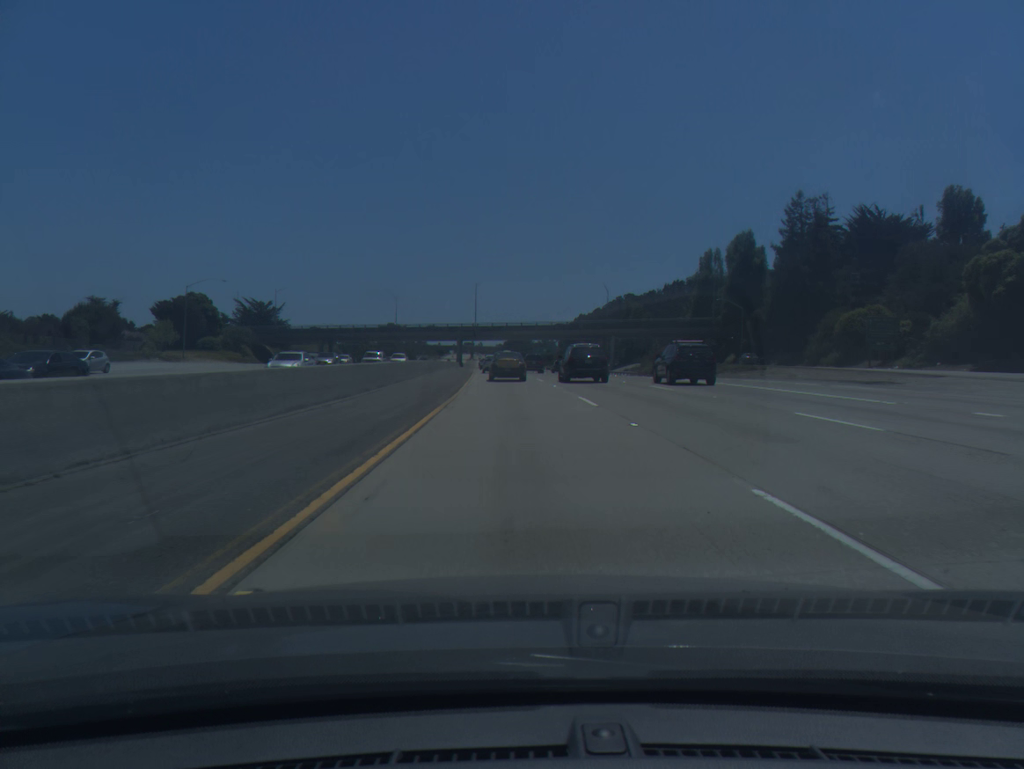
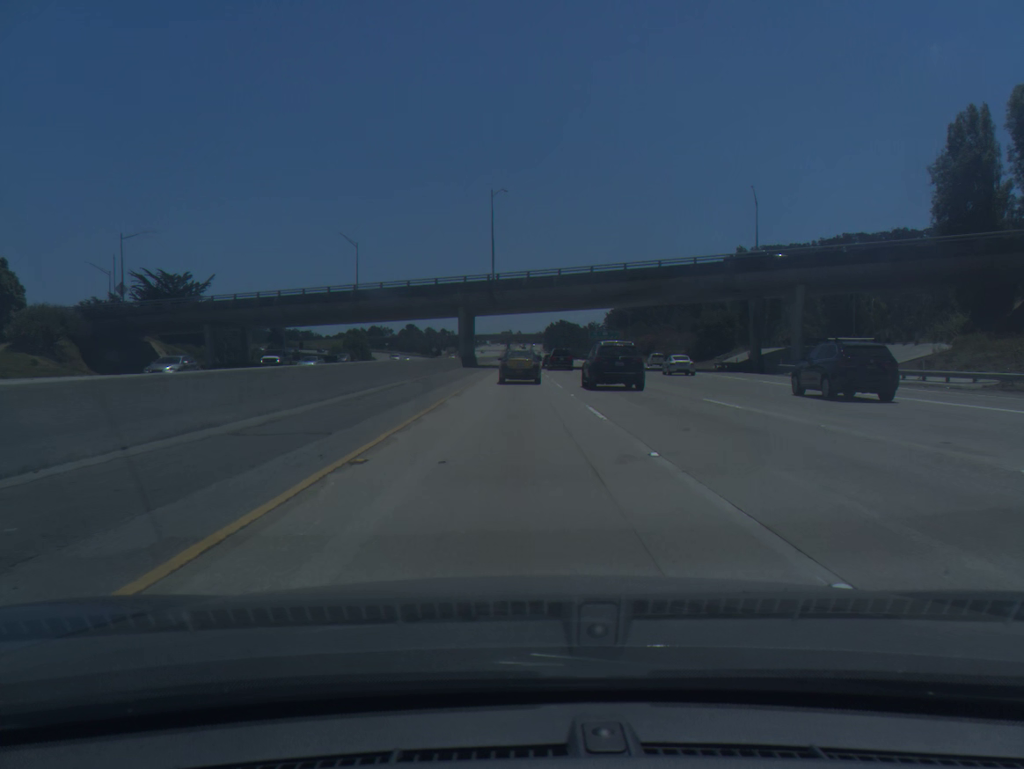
(-2.8, +82.7) m; -3°
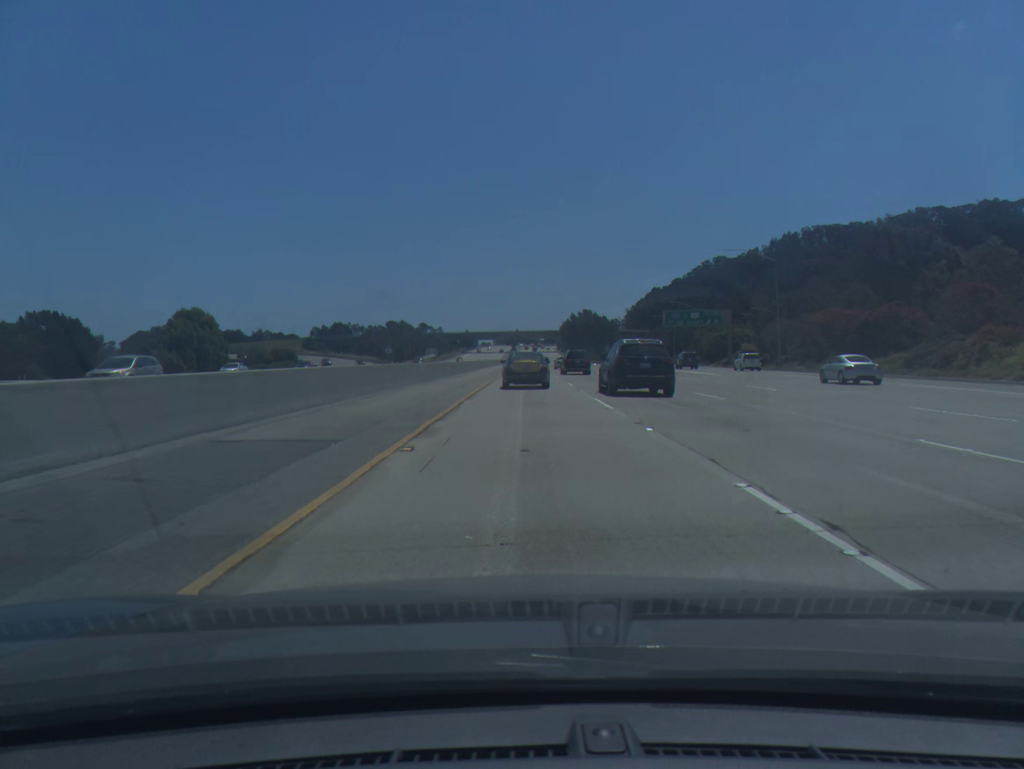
(-0.4, +101.0) m; 0°
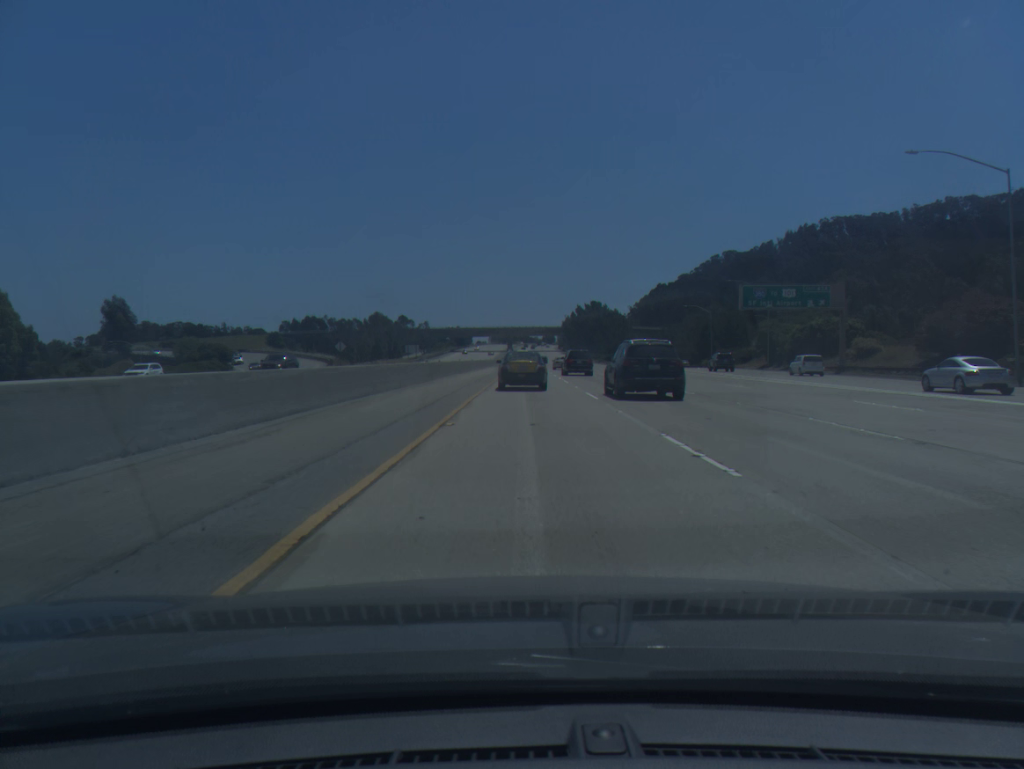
(0.0, +39.7) m; 0°
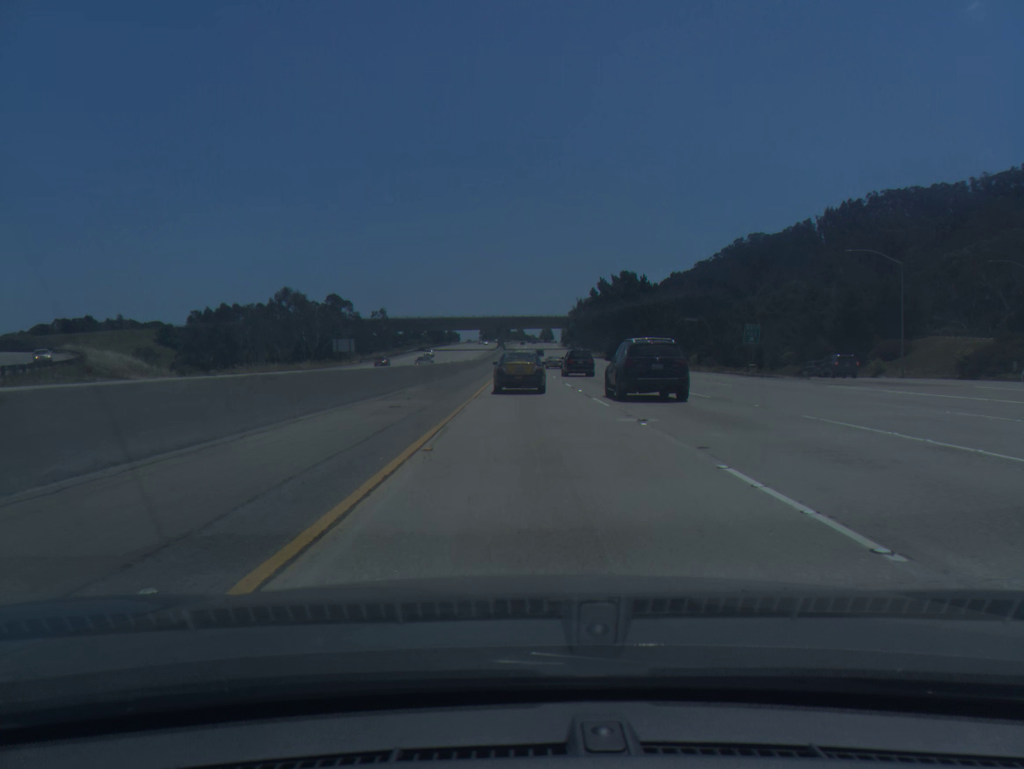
(+0.2, +77.8) m; 0°
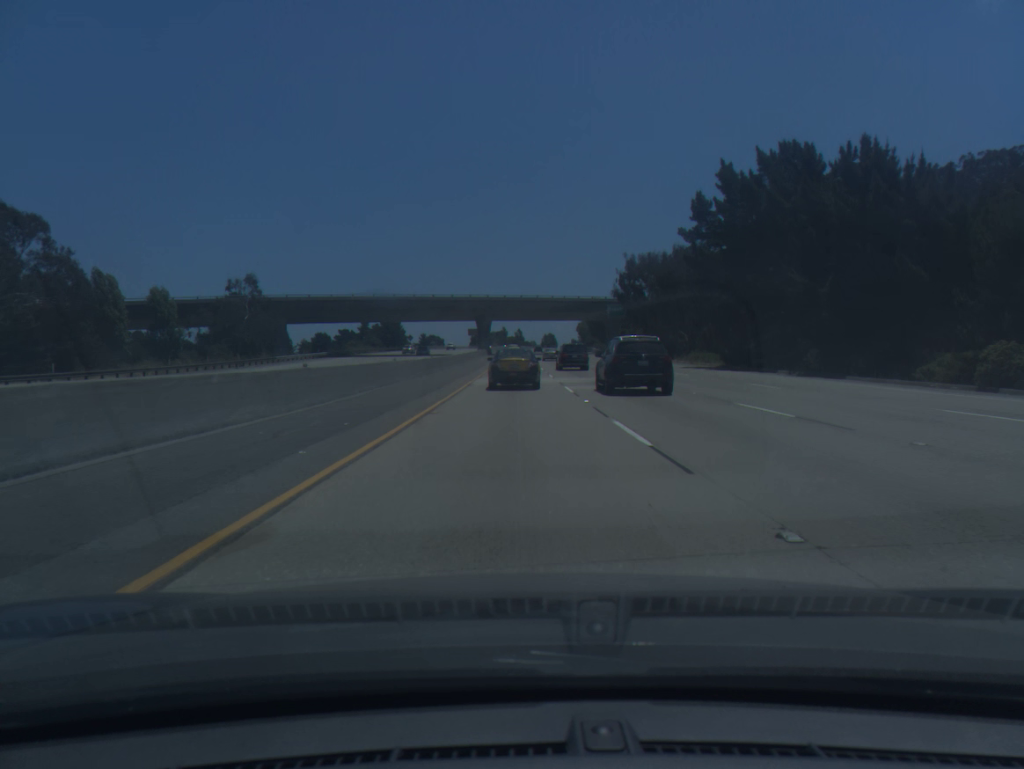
(+0.2, +94.7) m; 0°
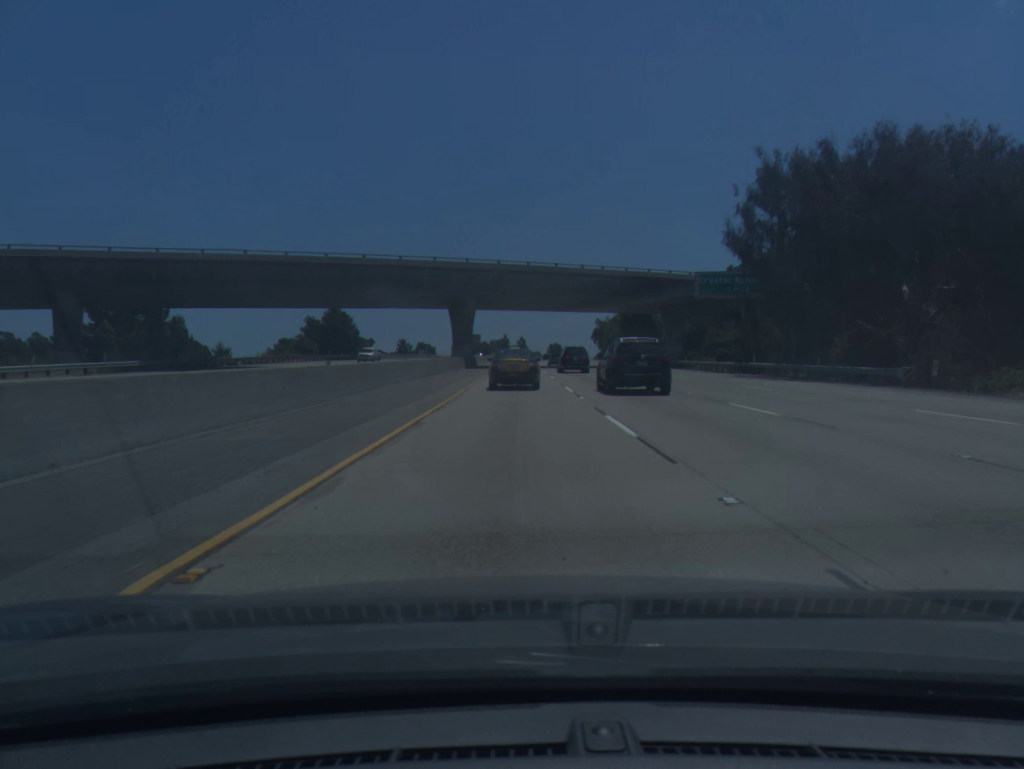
(-0.2, +56.0) m; 0°
